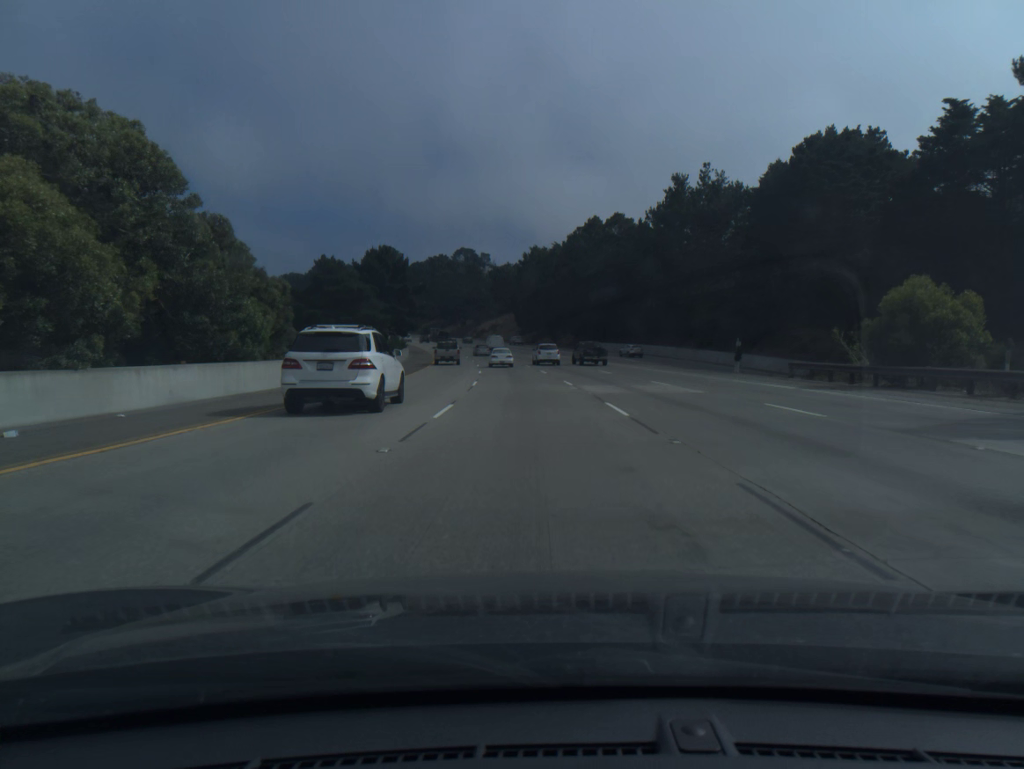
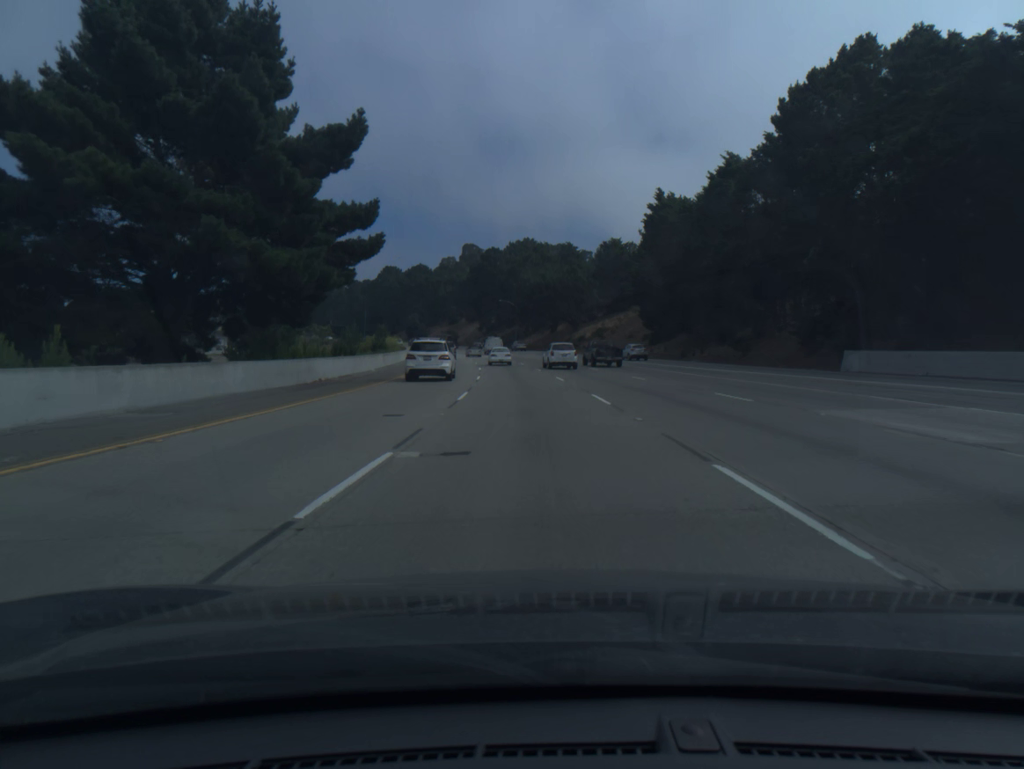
(-5.4, +82.0) m; -7°
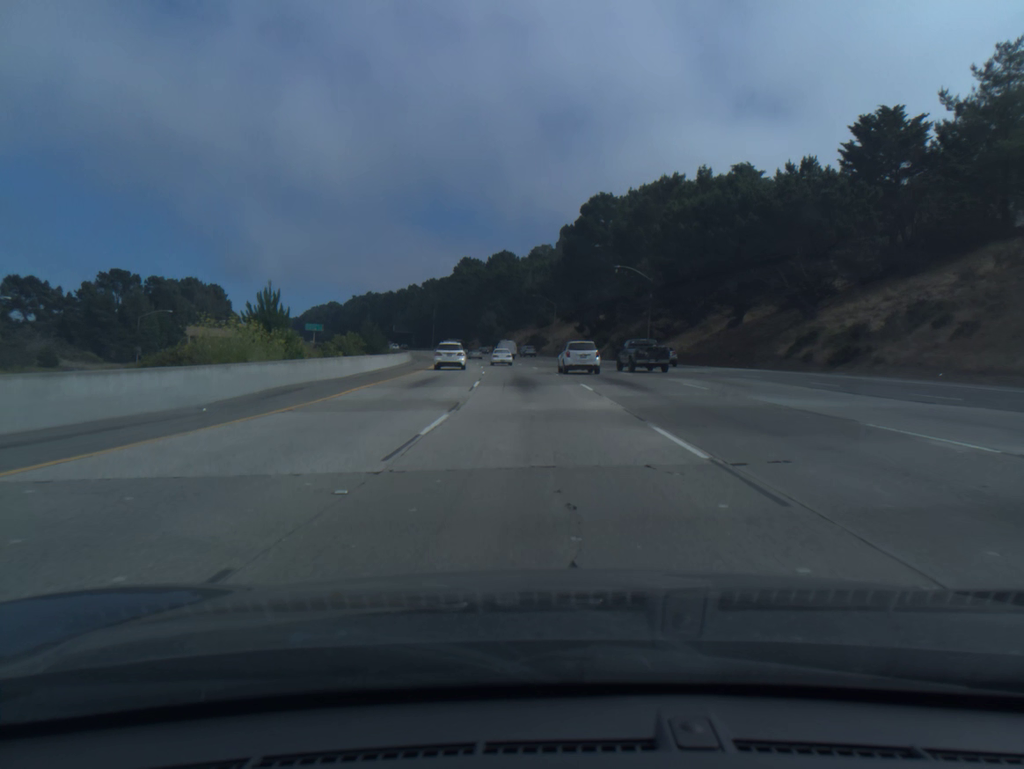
(-5.4, +81.6) m; -8°
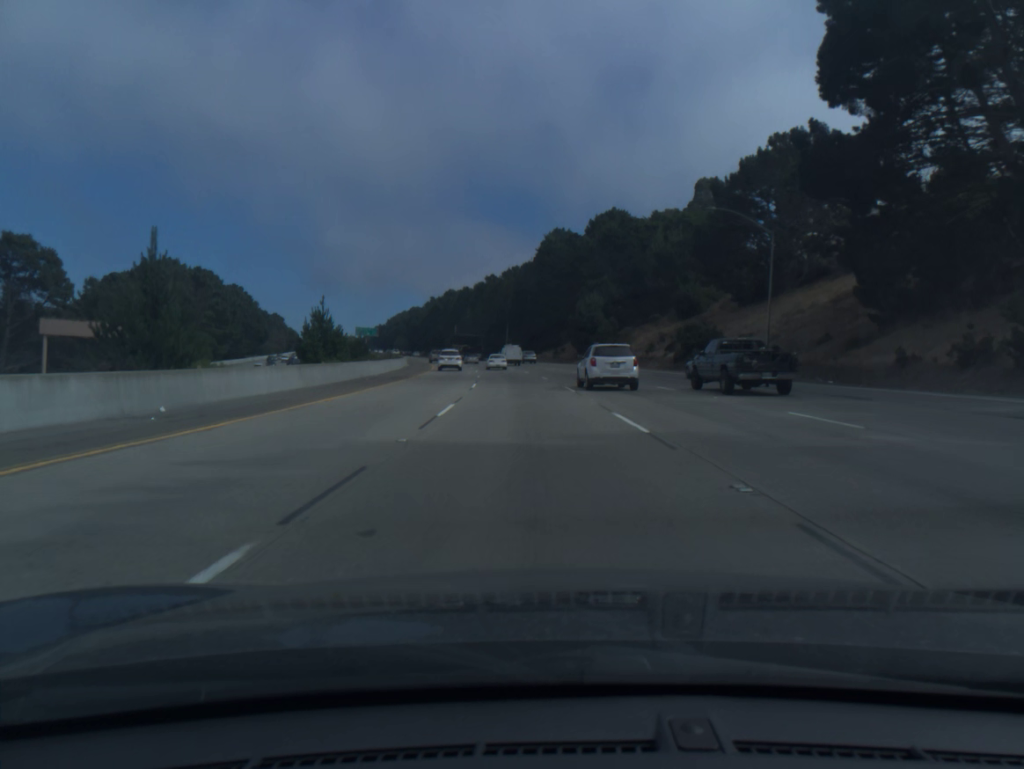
(-5.3, +83.5) m; -7°
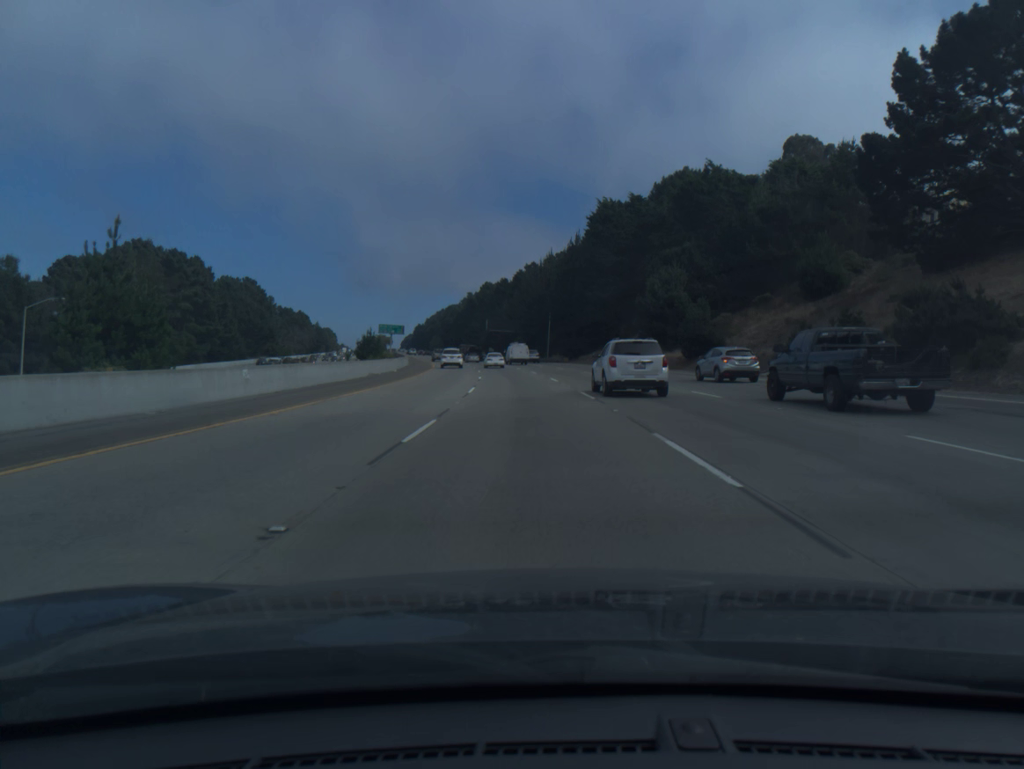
(-1.0, +34.1) m; -3°
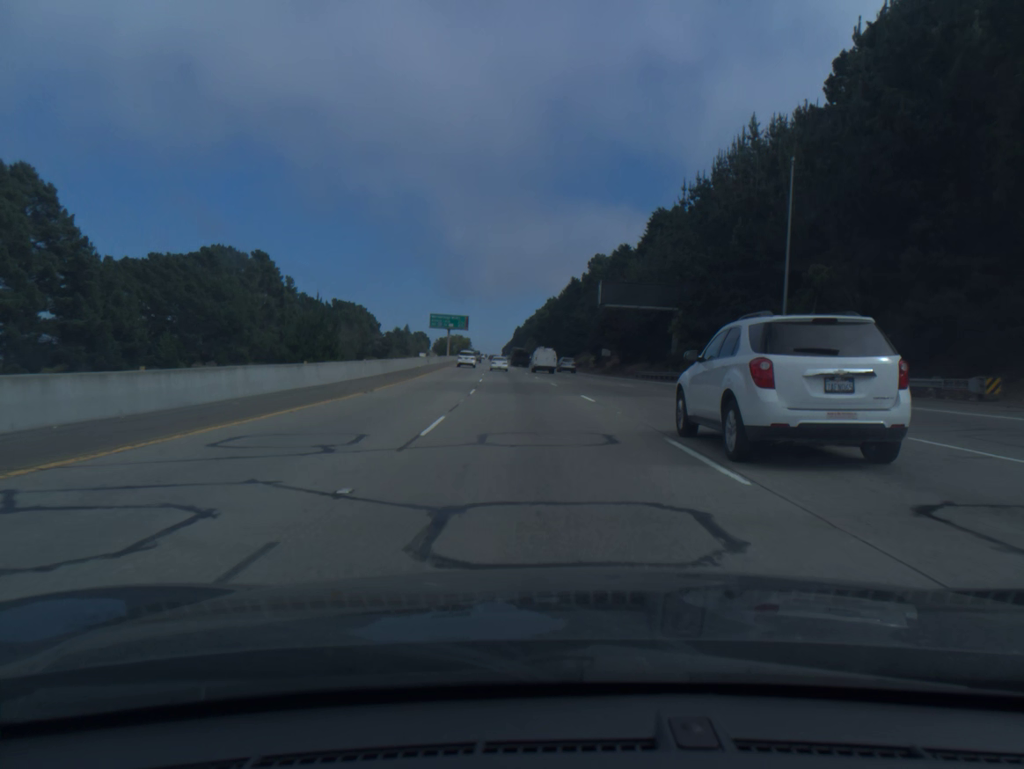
(-6.1, +86.6) m; -8°
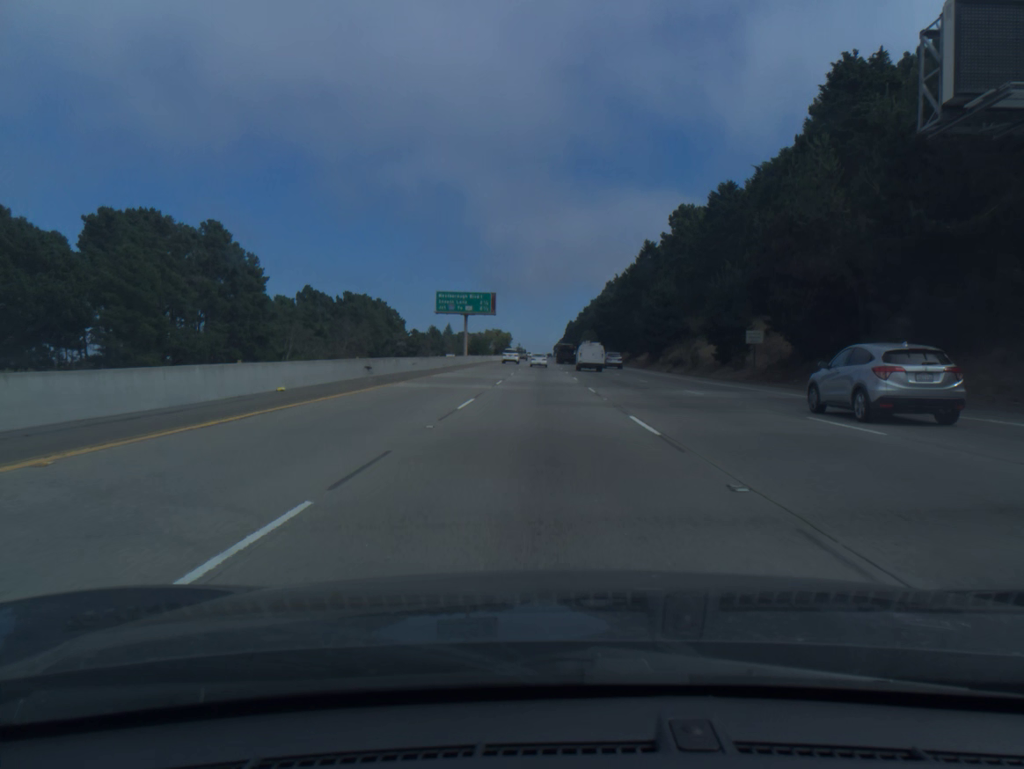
(-1.9, +53.2) m; -4°
